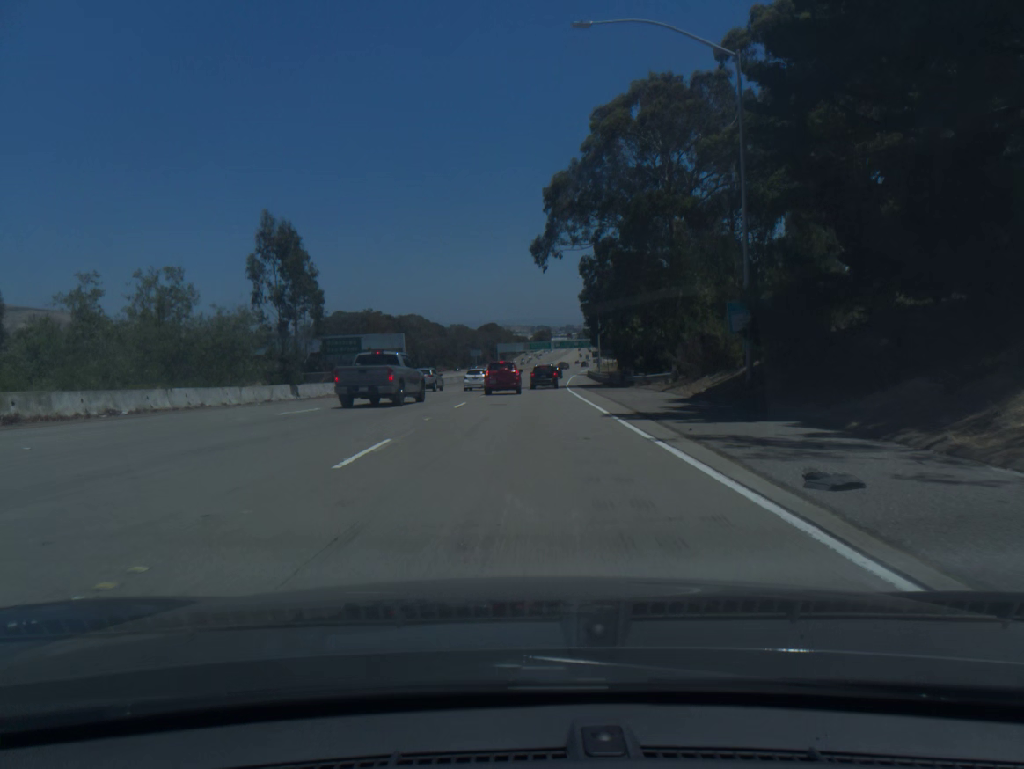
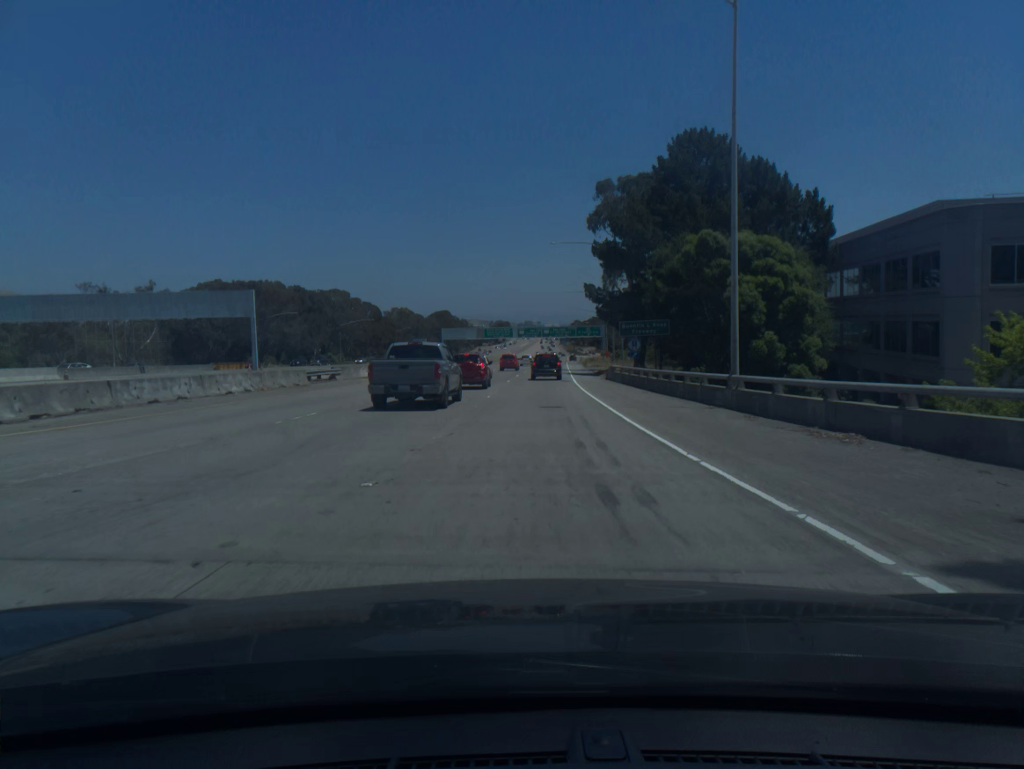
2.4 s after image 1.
(+1.7, +65.7) m; +3°
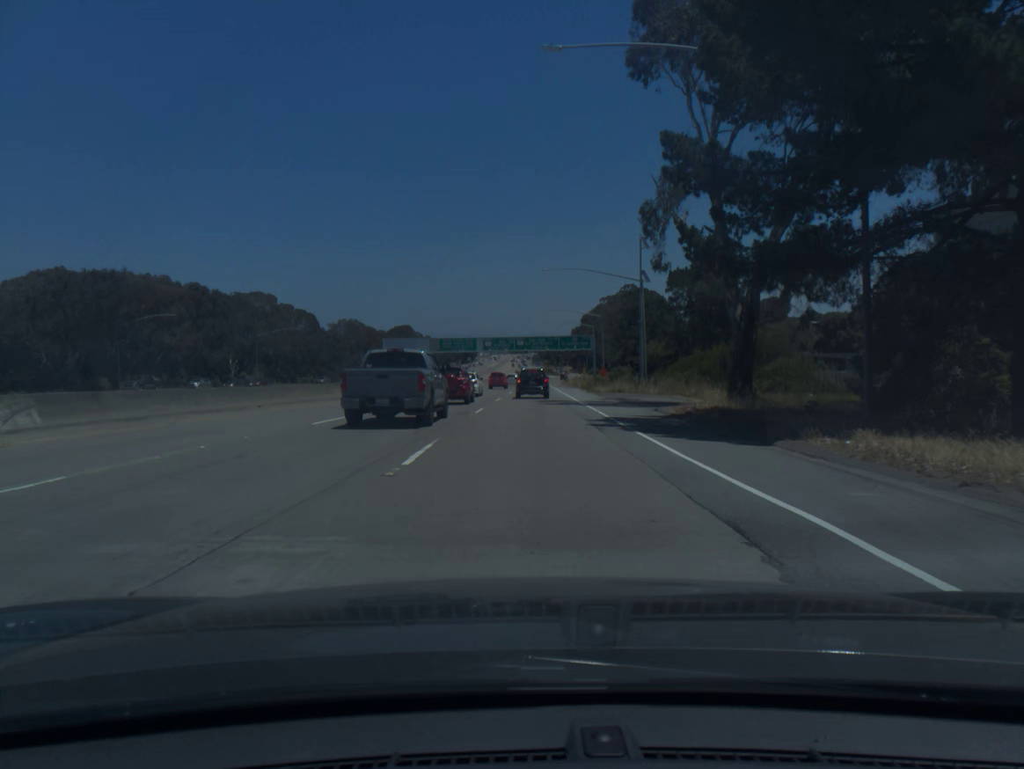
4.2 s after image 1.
(+1.1, +46.9) m; +2°
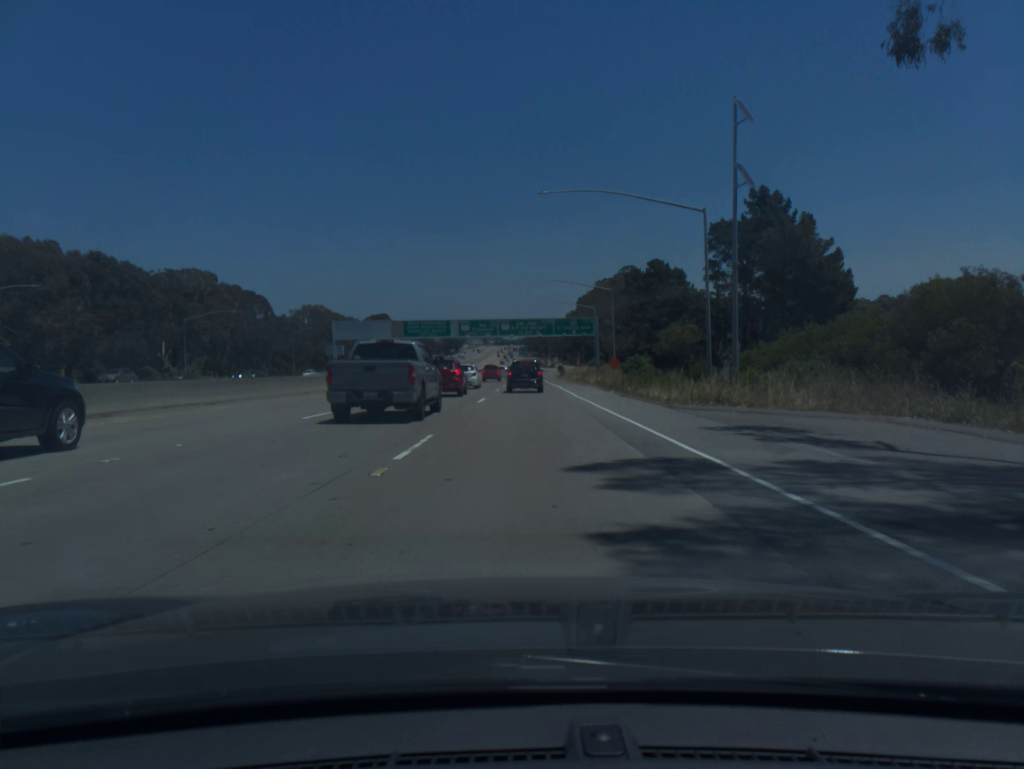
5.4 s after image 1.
(+0.3, +30.2) m; +1°
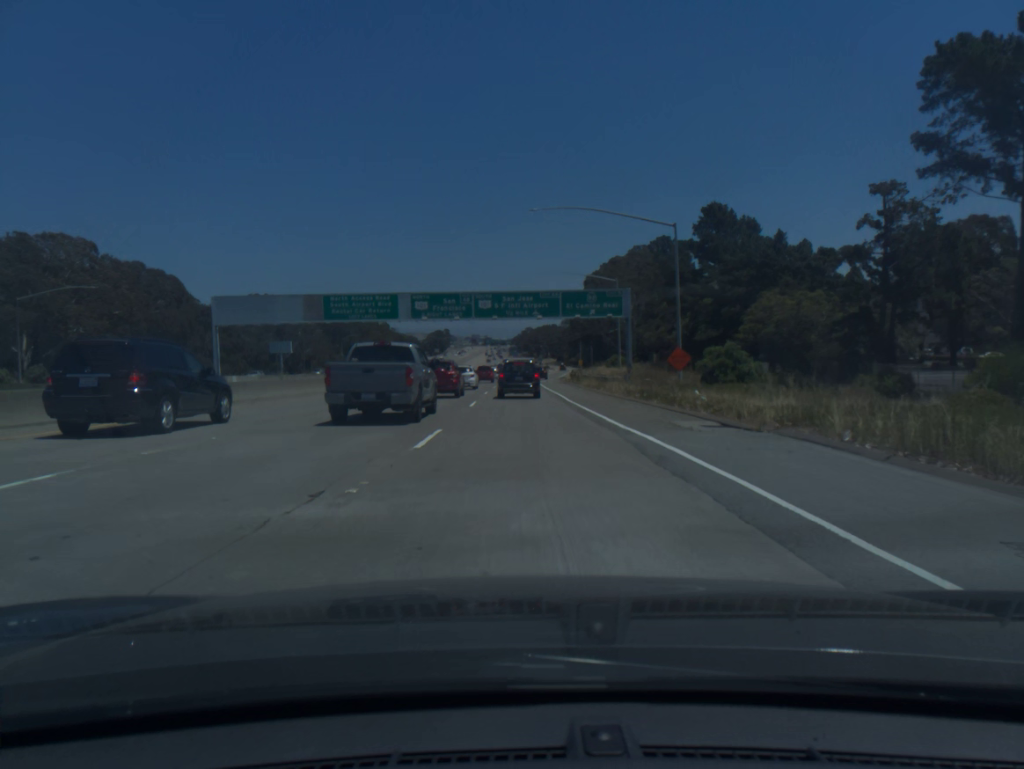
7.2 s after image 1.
(+0.3, +44.1) m; +1°
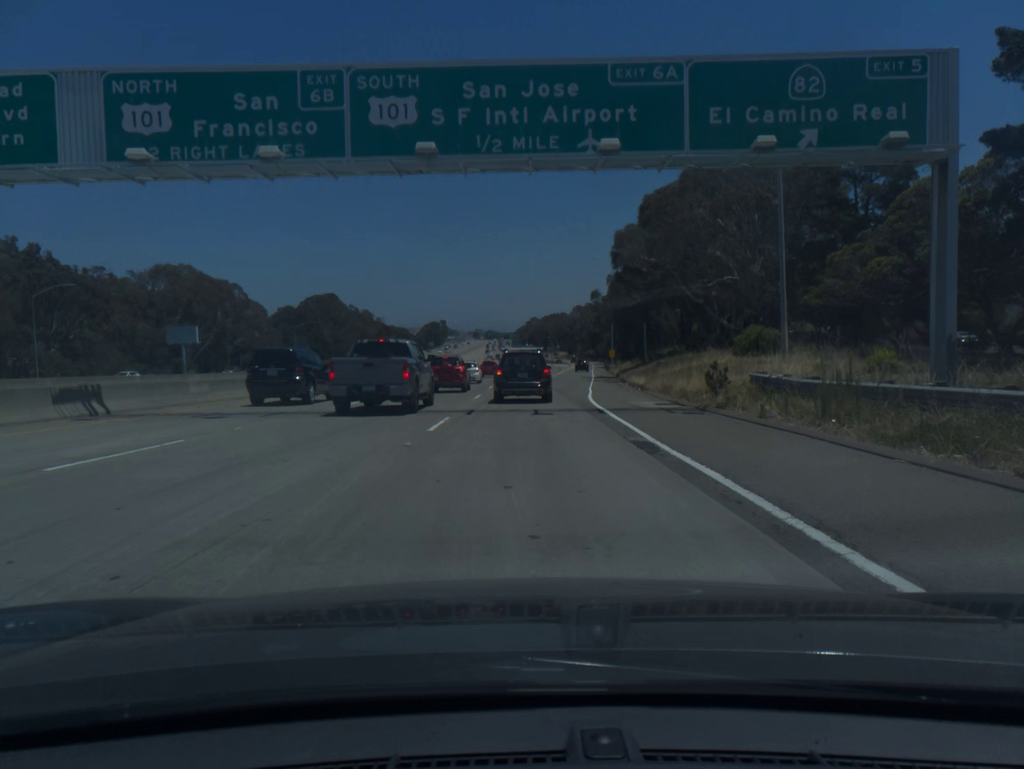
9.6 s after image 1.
(-0.1, +56.8) m; 0°
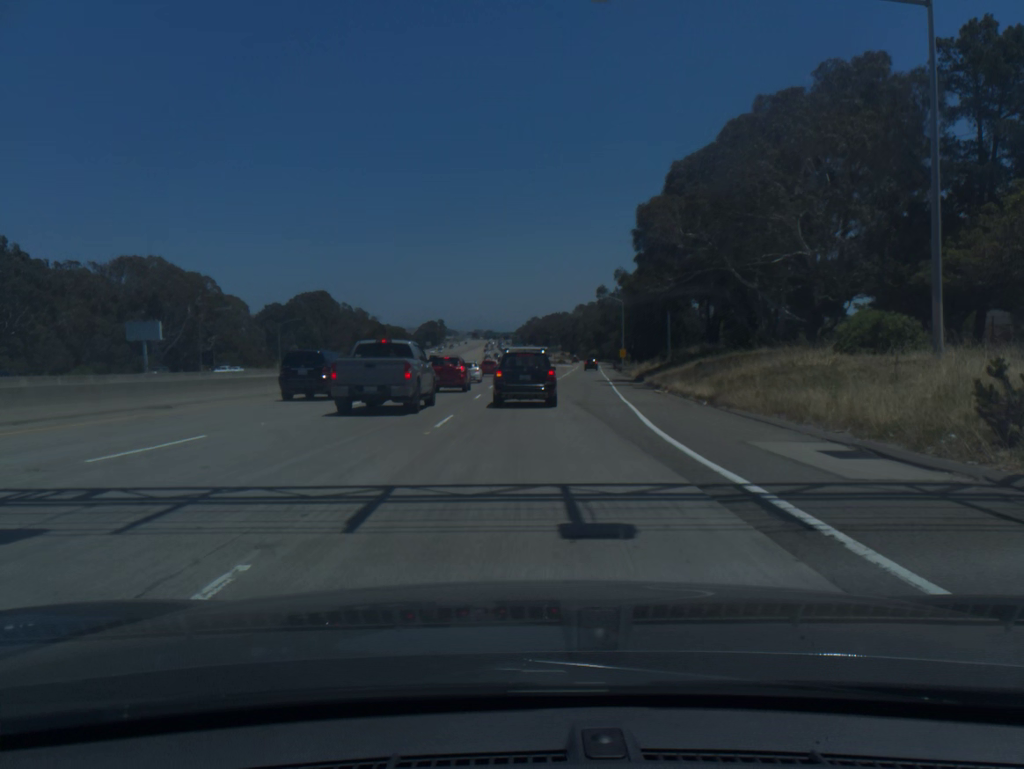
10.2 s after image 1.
(0.0, +13.5) m; 0°
